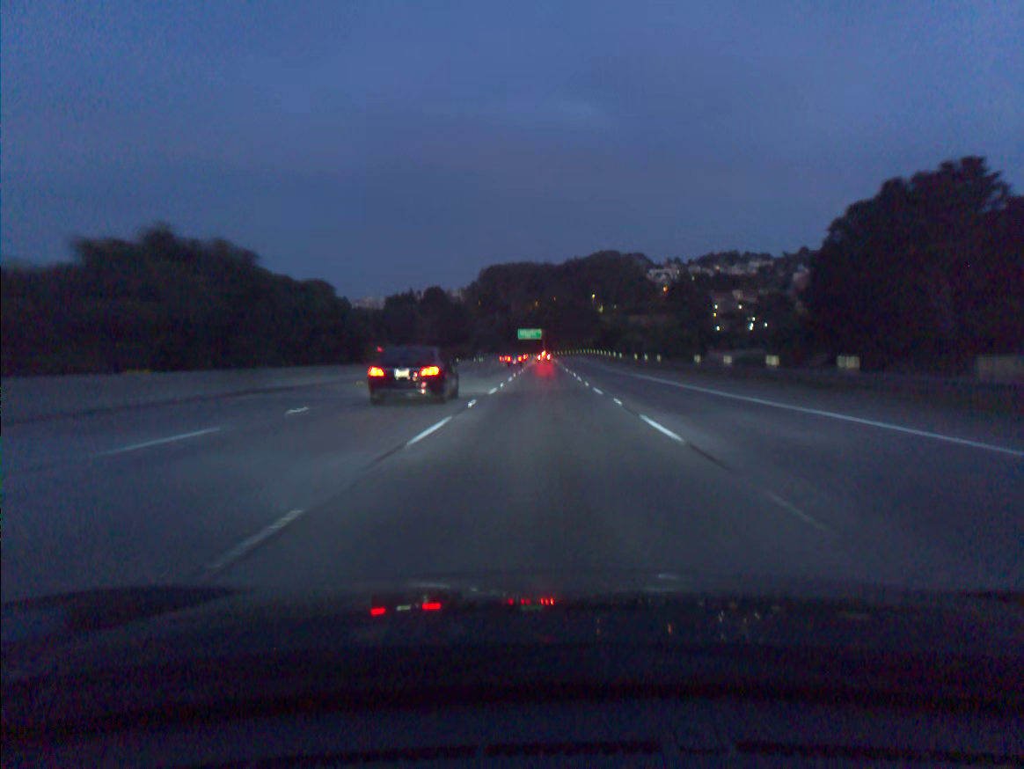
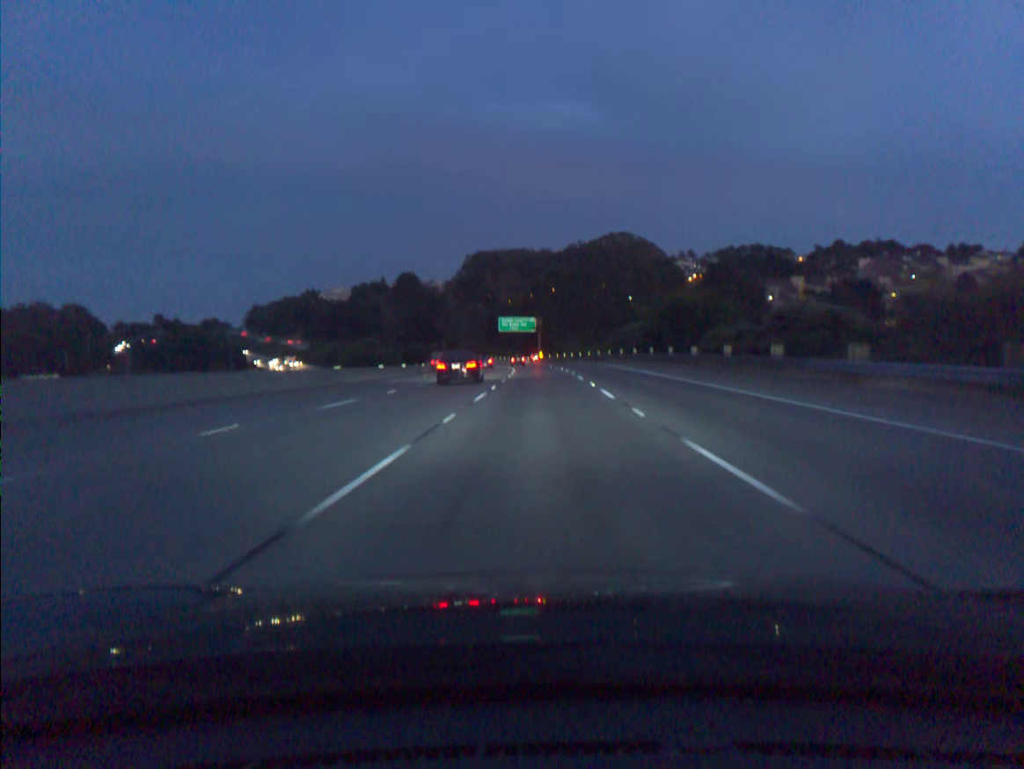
(+0.2, +92.3) m; 0°
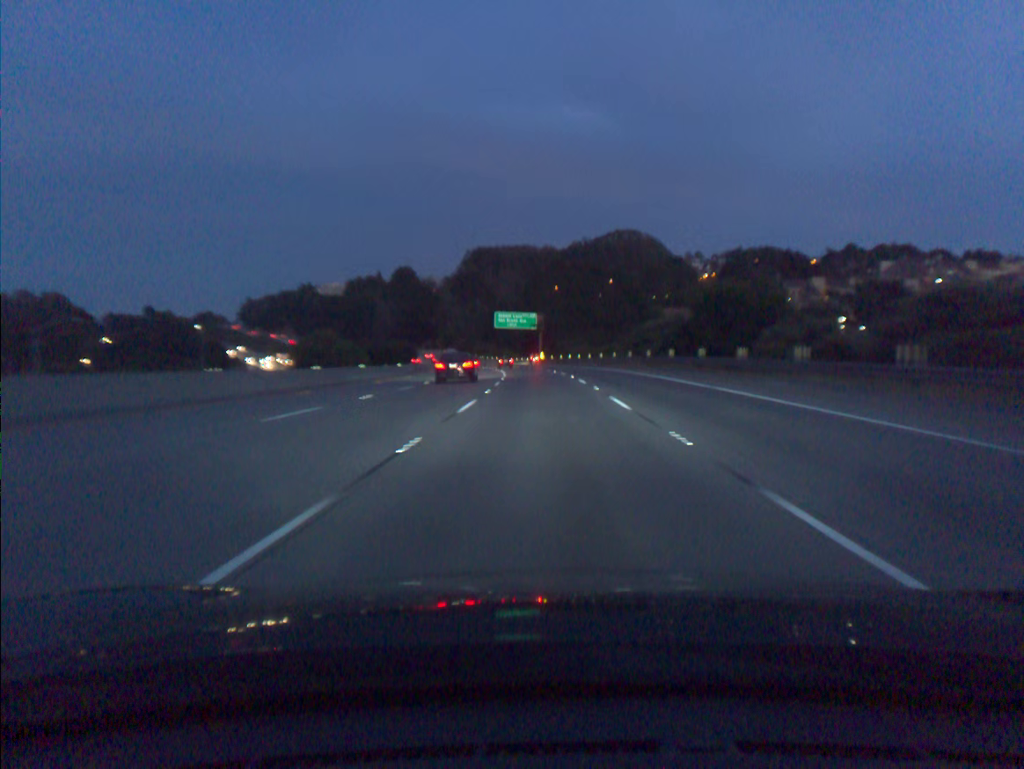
(0.0, +18.4) m; 0°
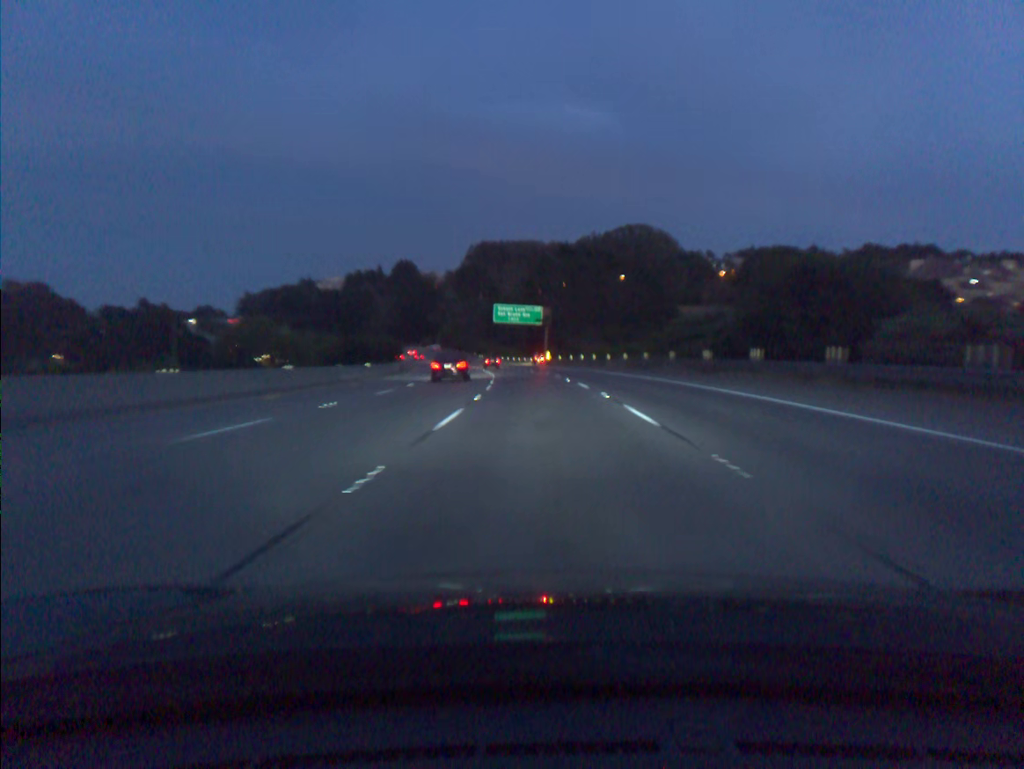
(0.0, +18.4) m; 0°
